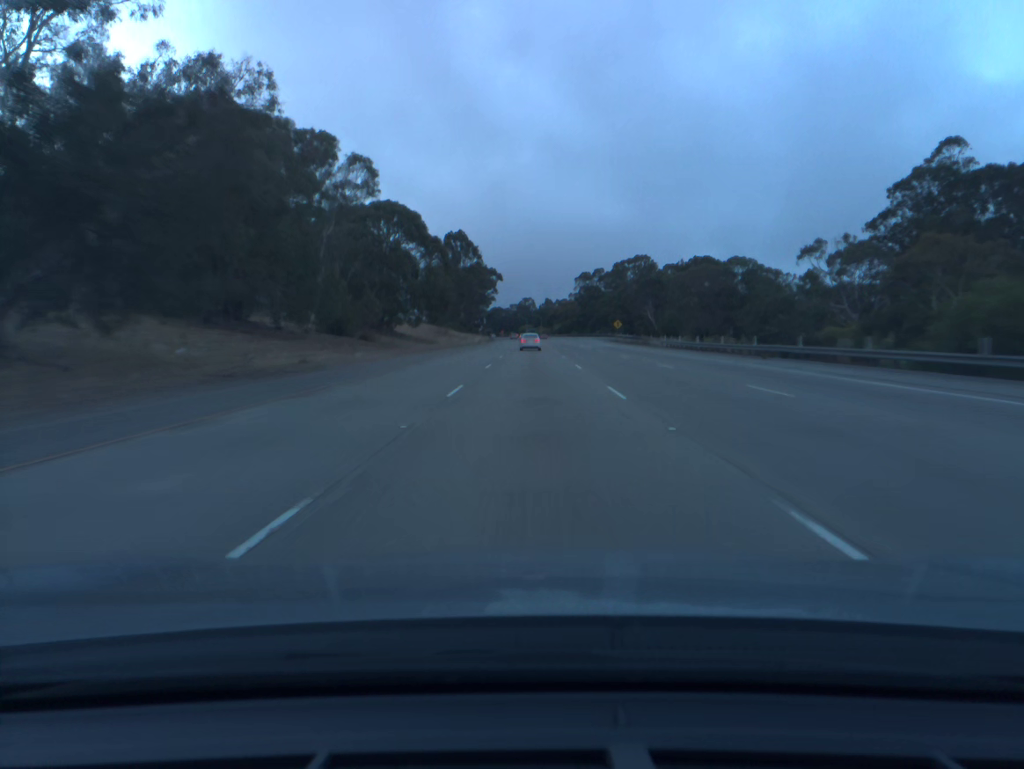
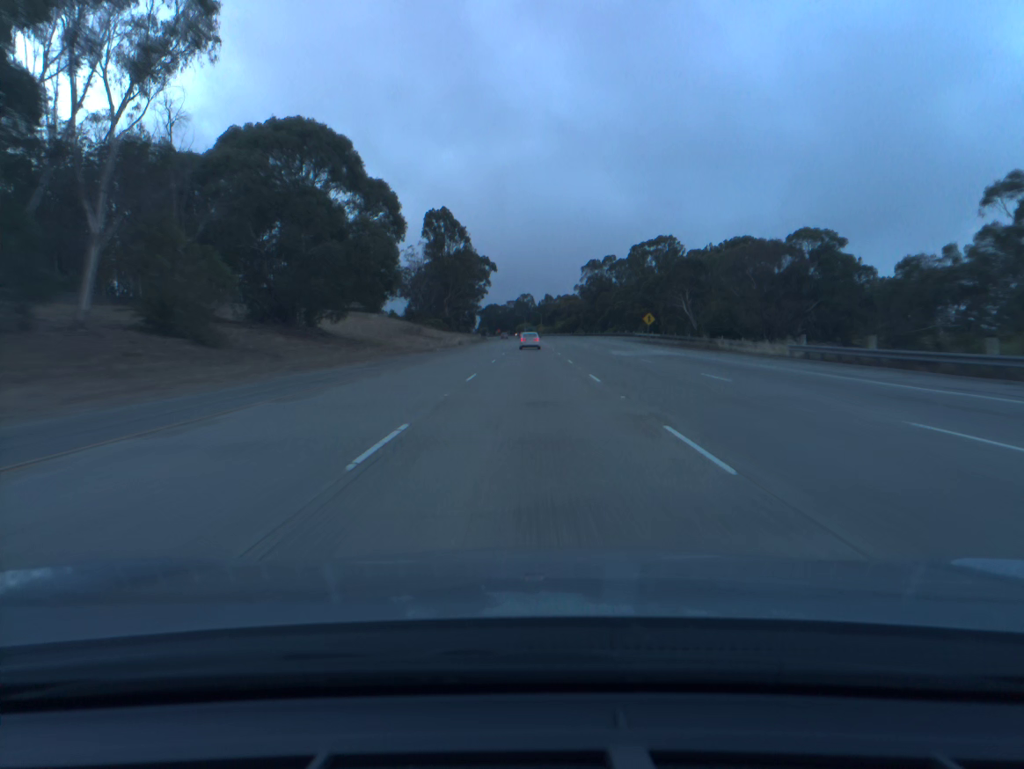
(0.0, +38.5) m; 0°
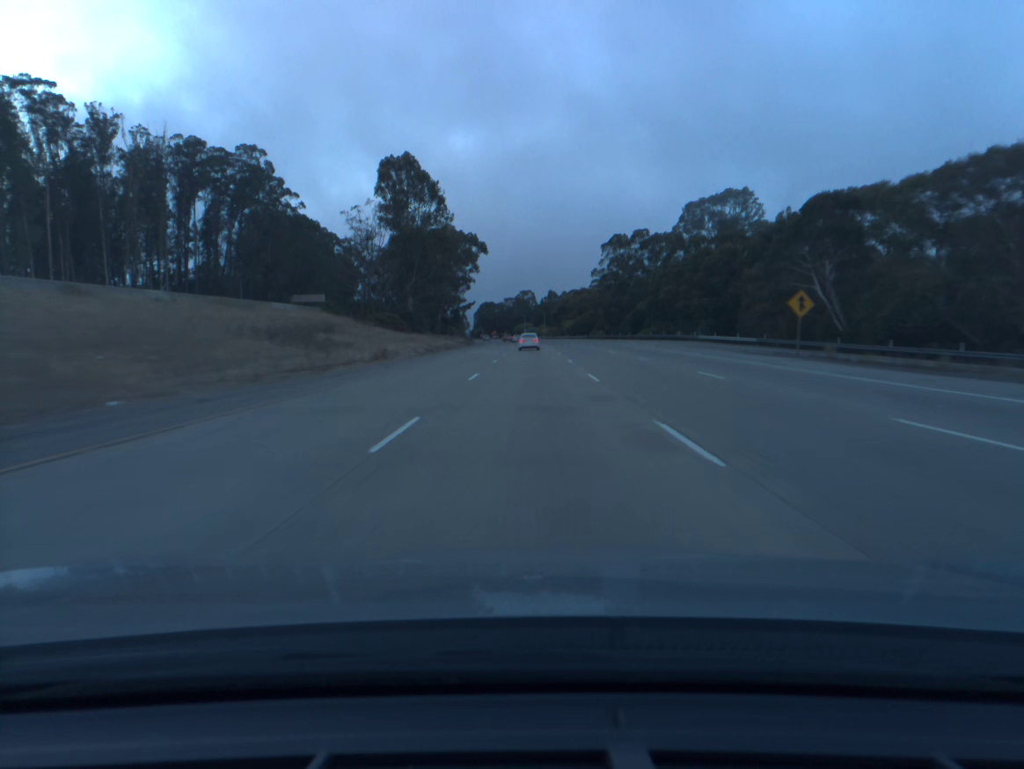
(0.0, +57.9) m; 0°
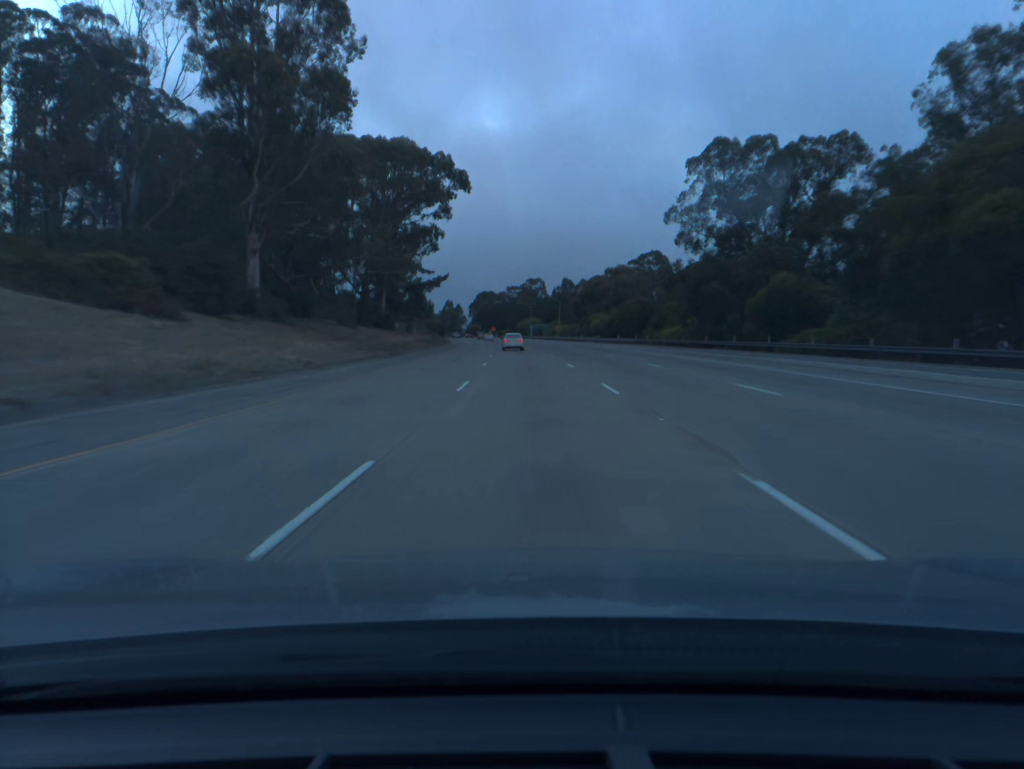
(-0.2, +77.5) m; -1°
